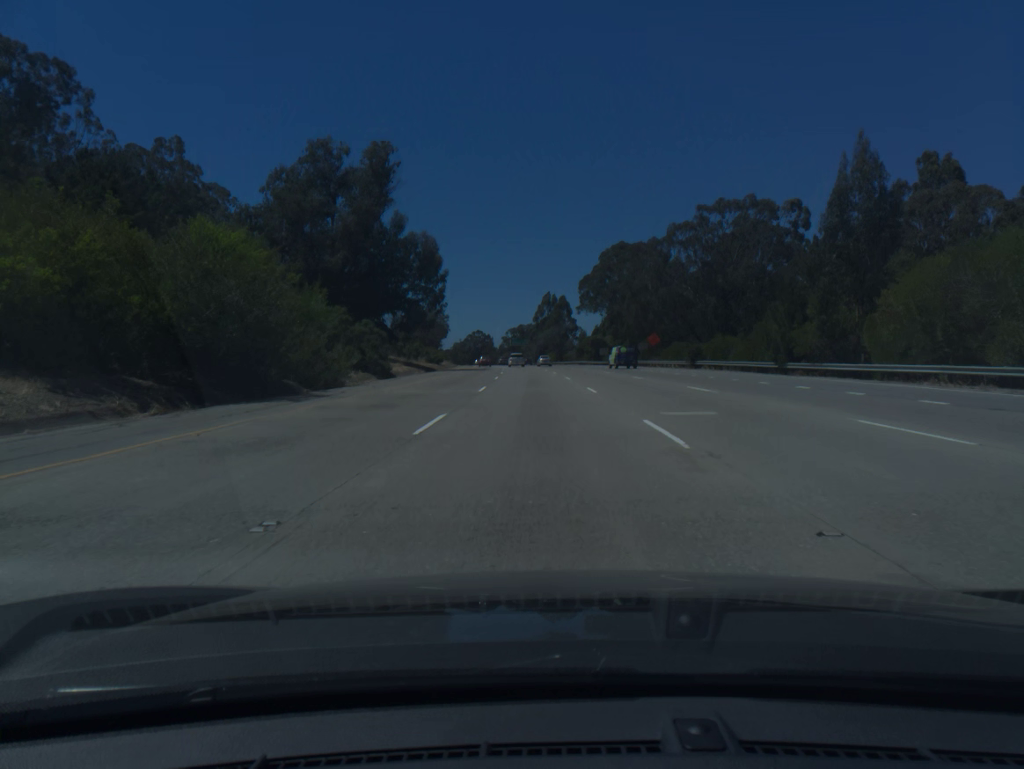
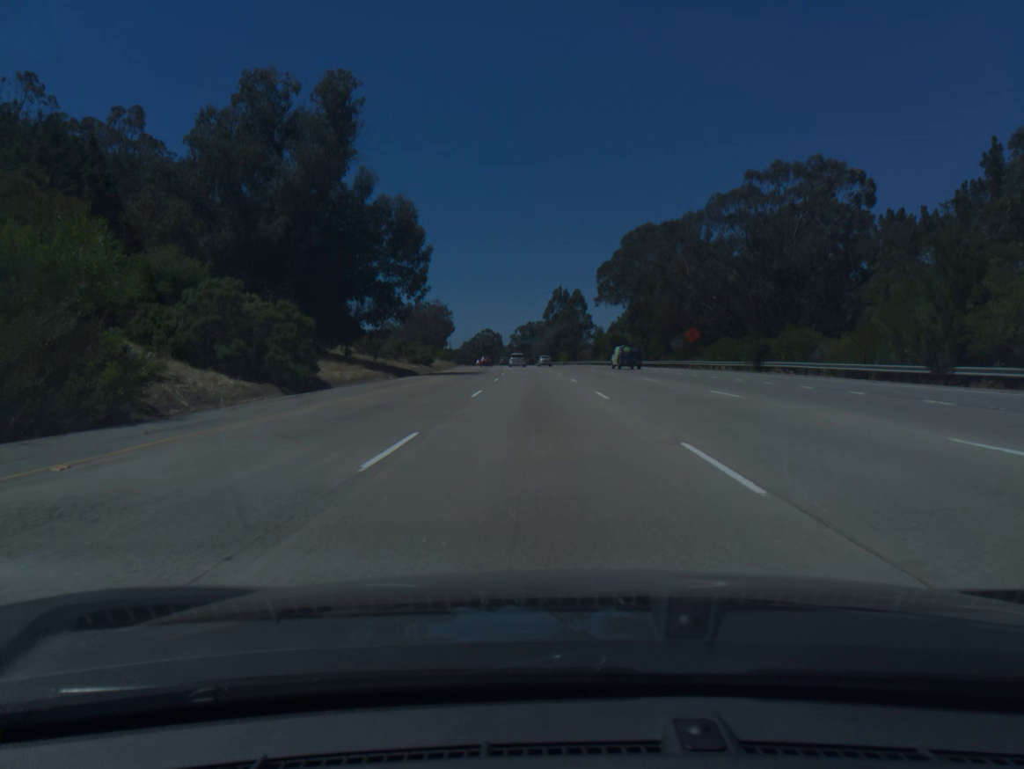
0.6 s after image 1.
(-0.1, +18.3) m; -1°
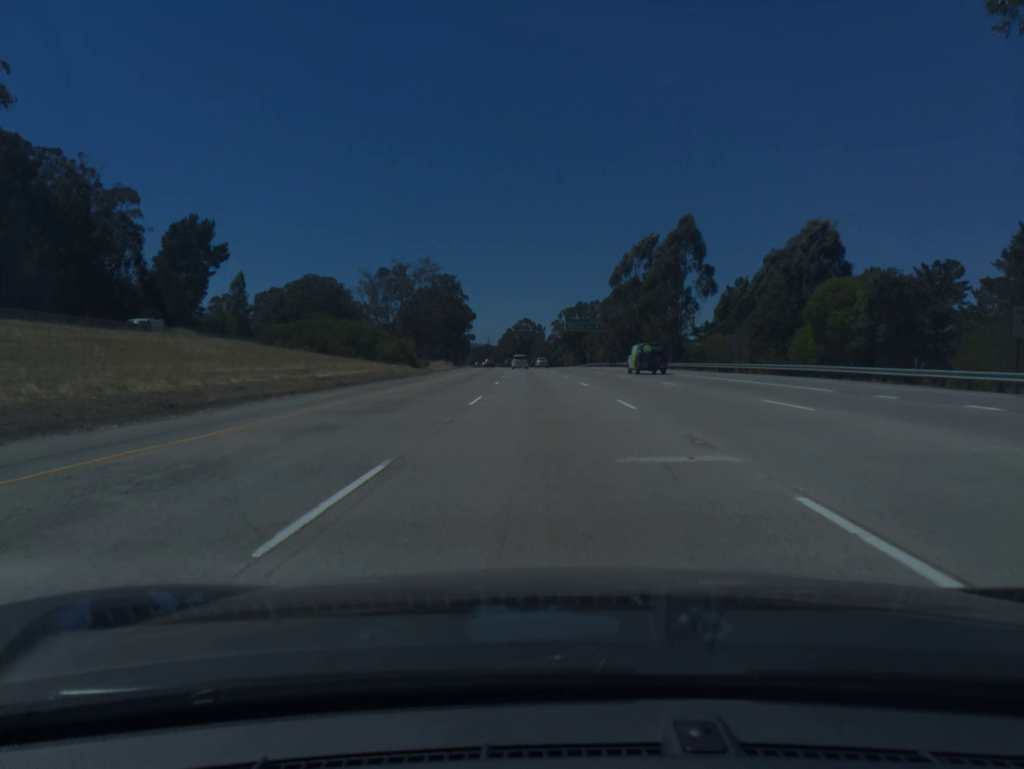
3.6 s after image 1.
(-3.1, +91.6) m; -3°
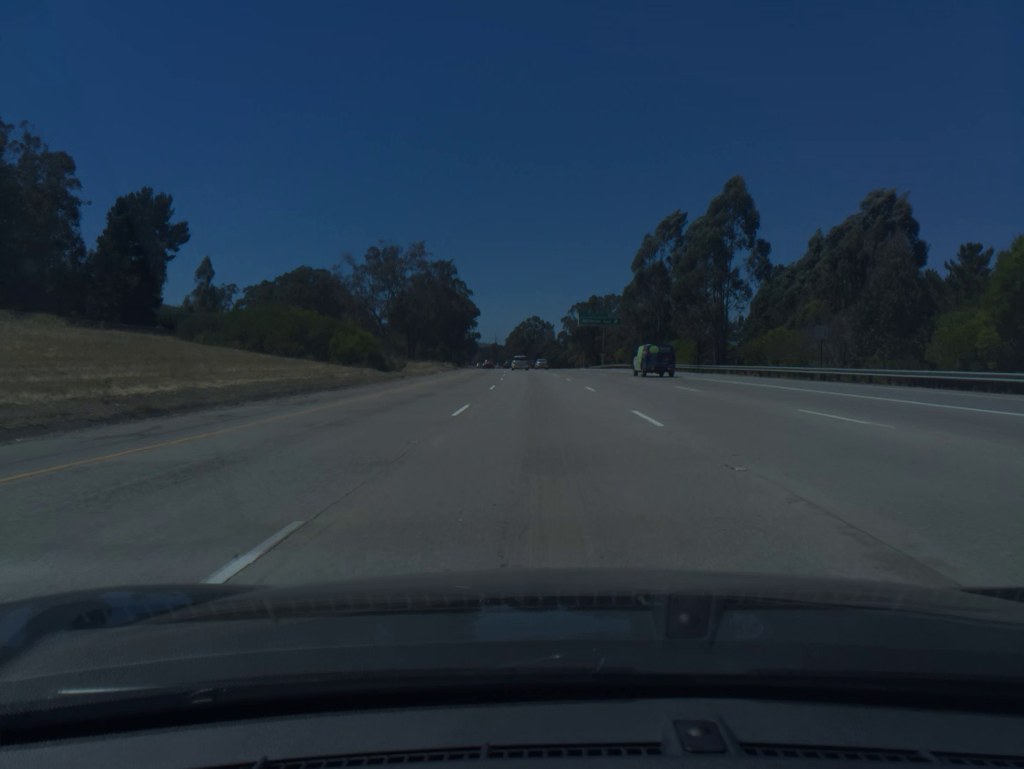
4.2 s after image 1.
(-0.1, +18.3) m; -1°
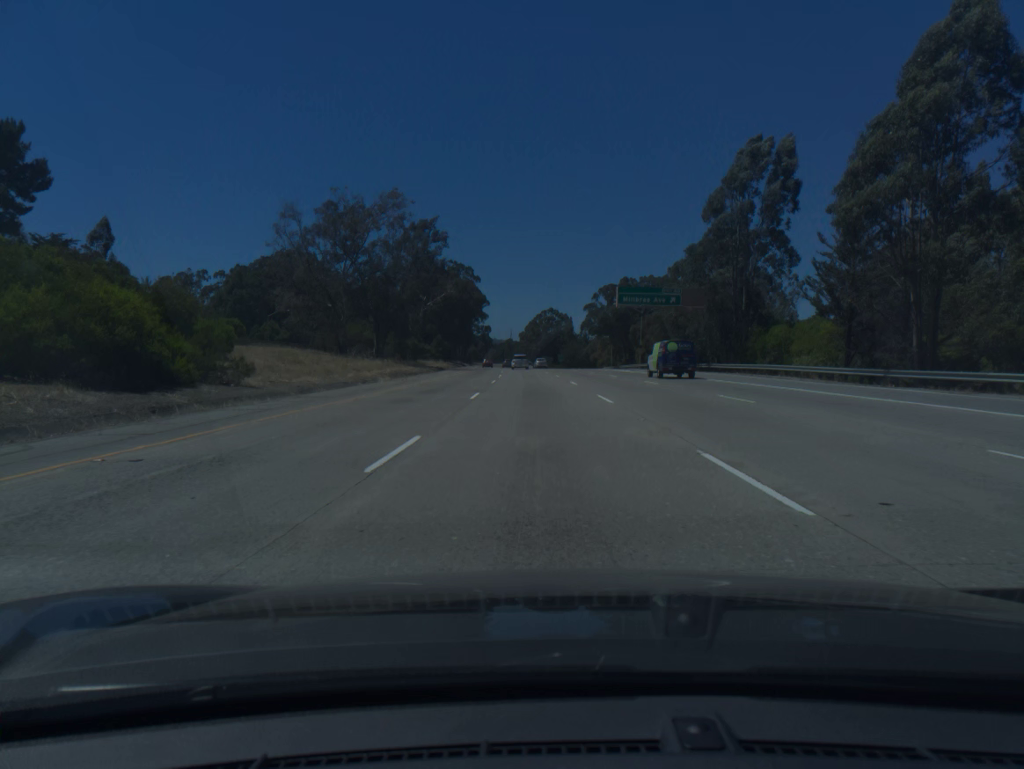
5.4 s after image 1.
(-0.4, +36.7) m; -1°
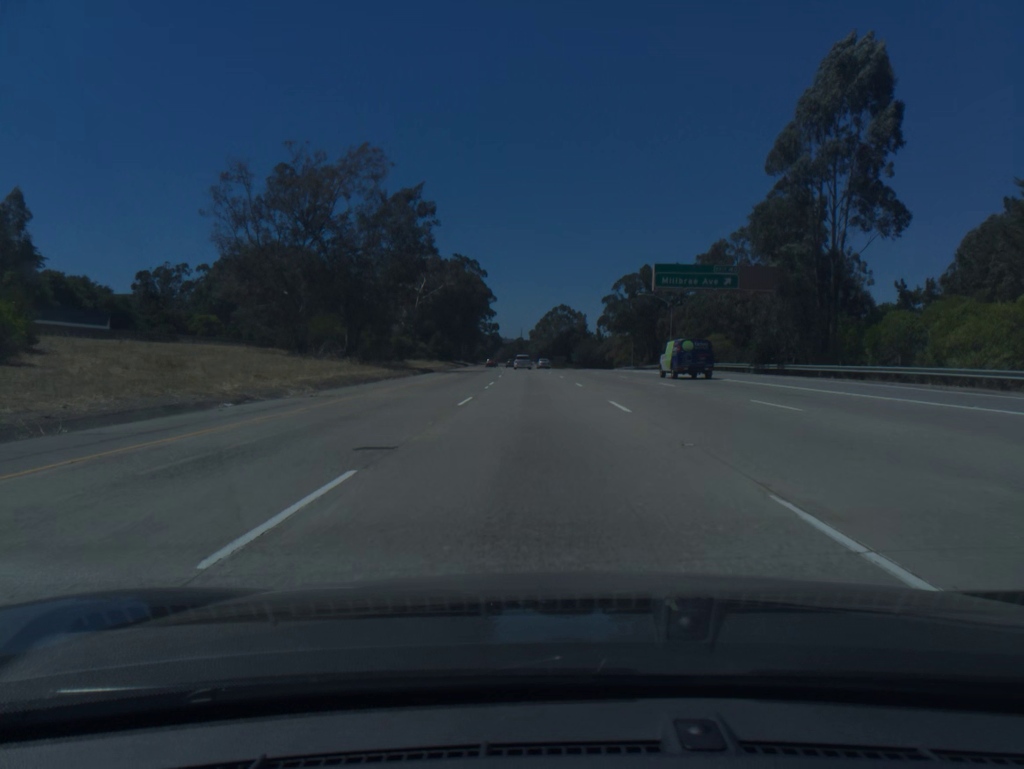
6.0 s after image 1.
(-0.1, +18.4) m; -1°
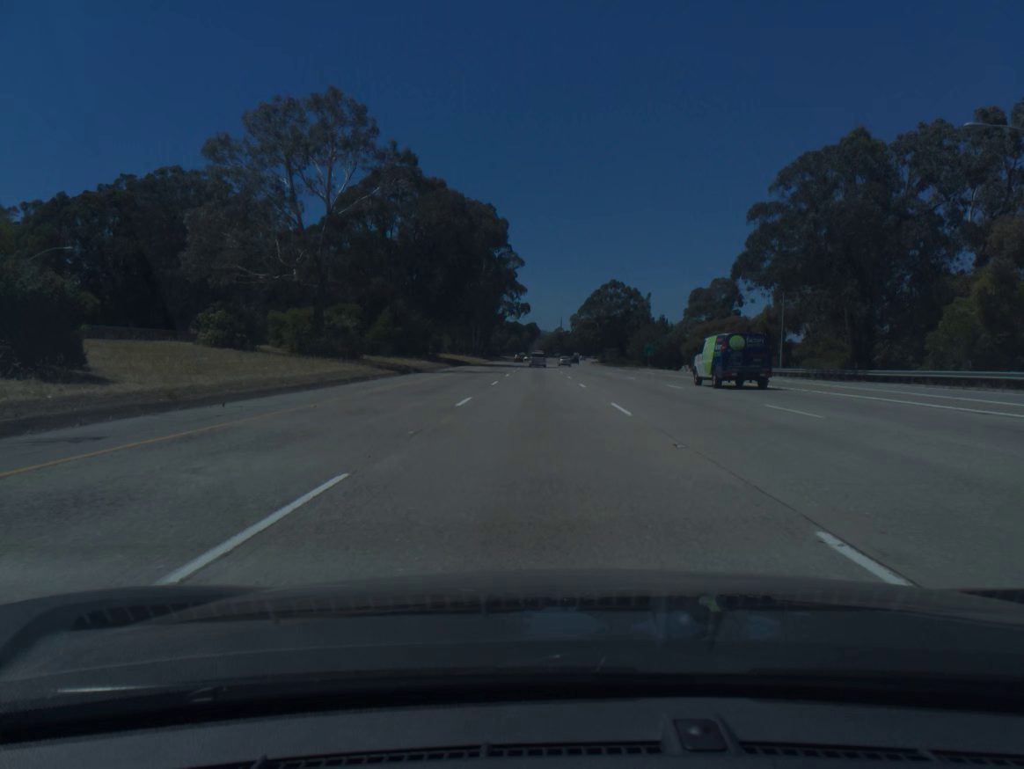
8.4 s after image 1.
(-1.9, +73.7) m; -3°
